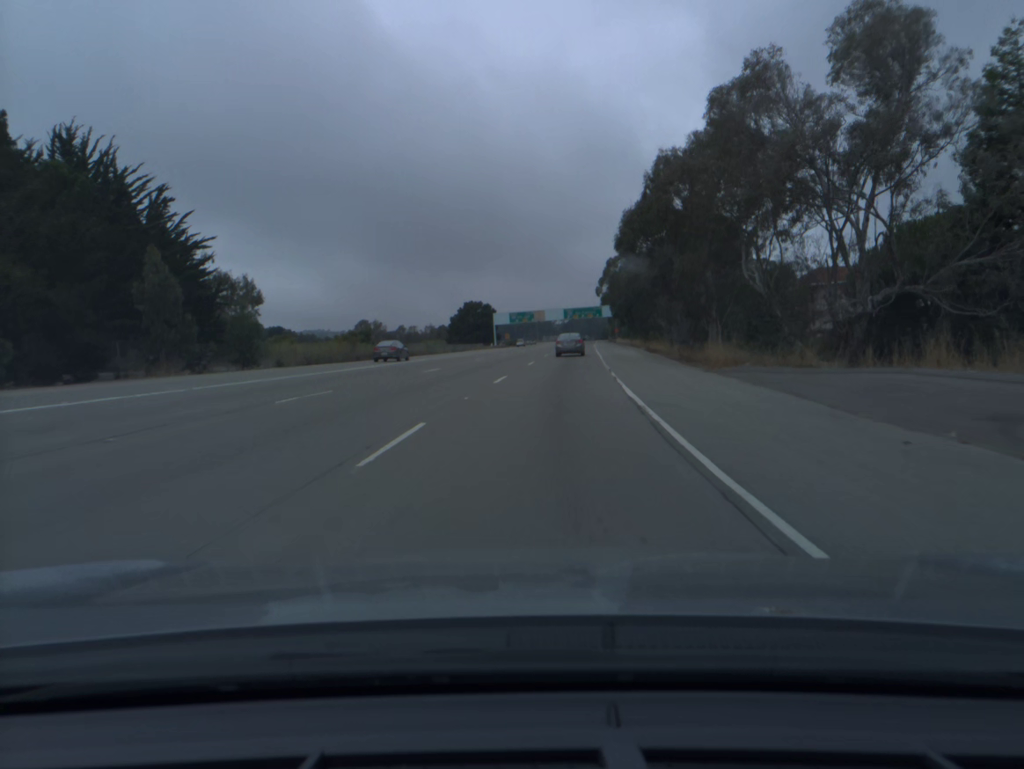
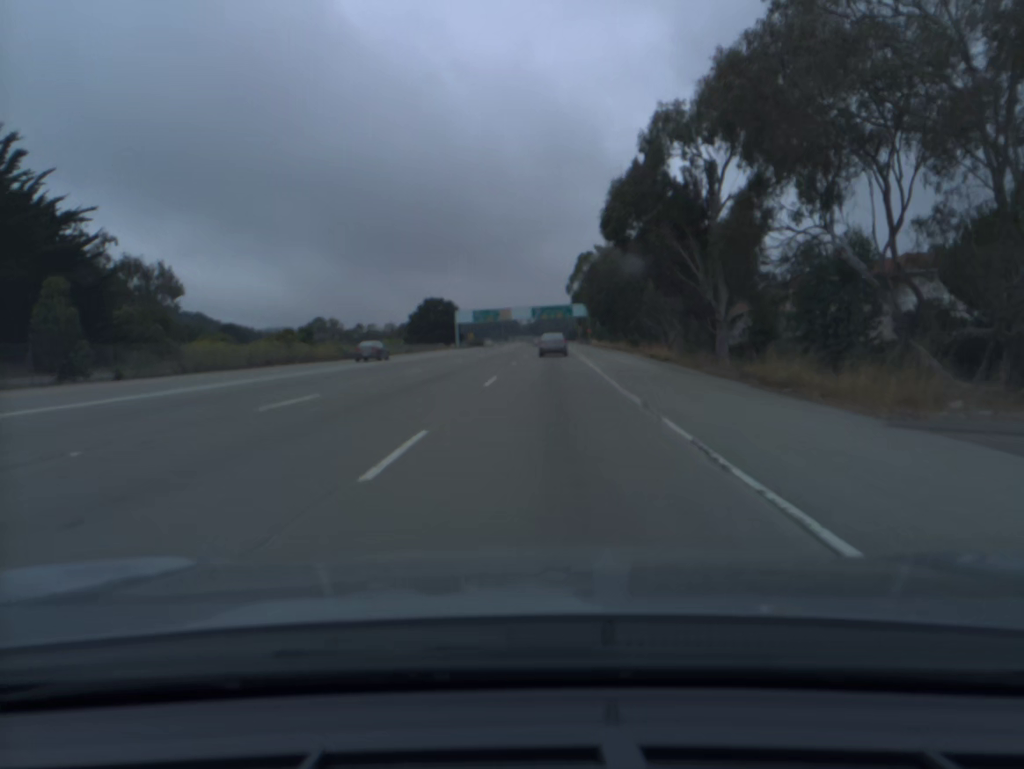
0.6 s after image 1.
(+0.4, +15.5) m; +3°
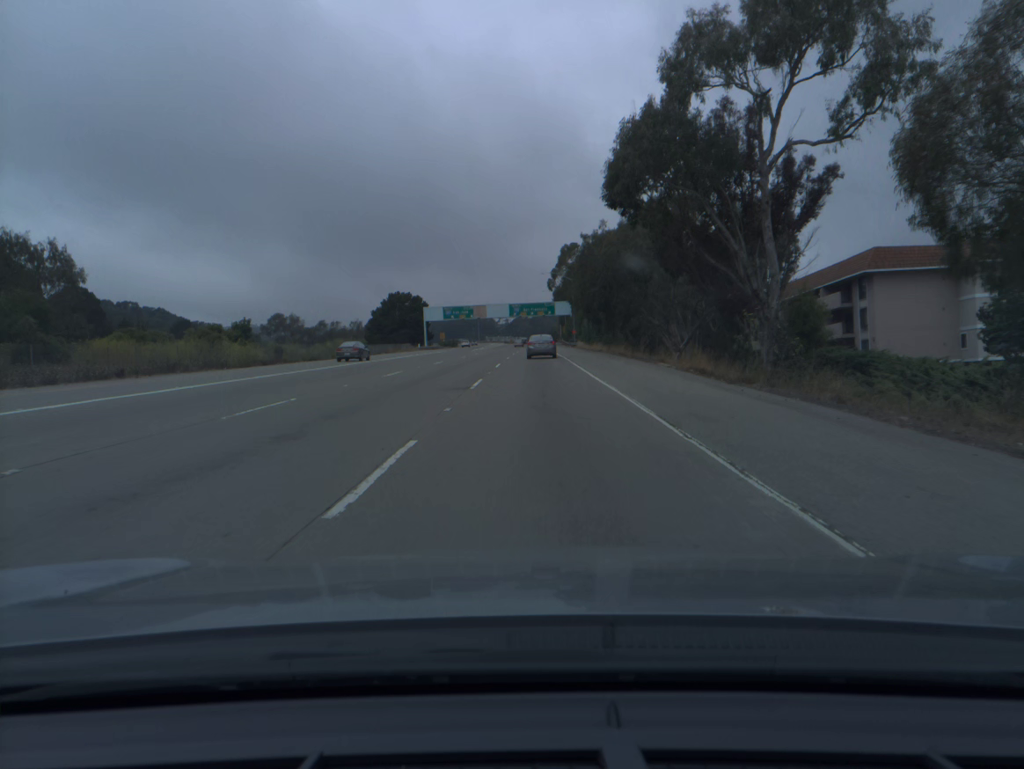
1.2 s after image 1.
(+0.2, +15.4) m; +2°
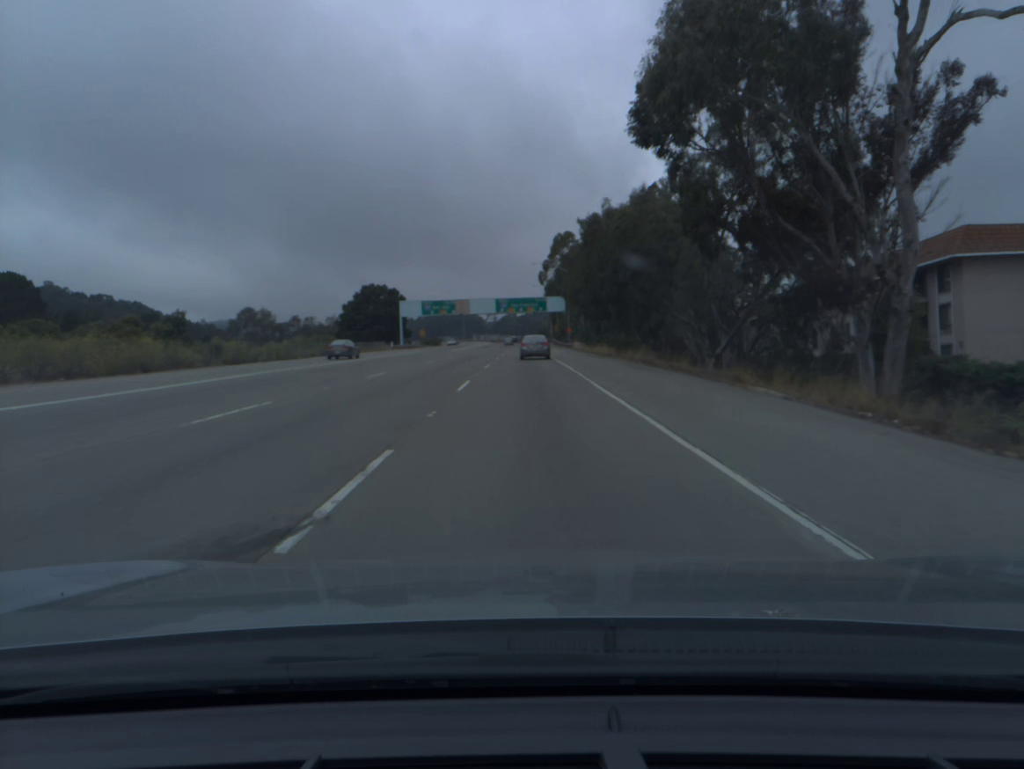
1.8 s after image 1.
(+0.1, +15.4) m; +1°
